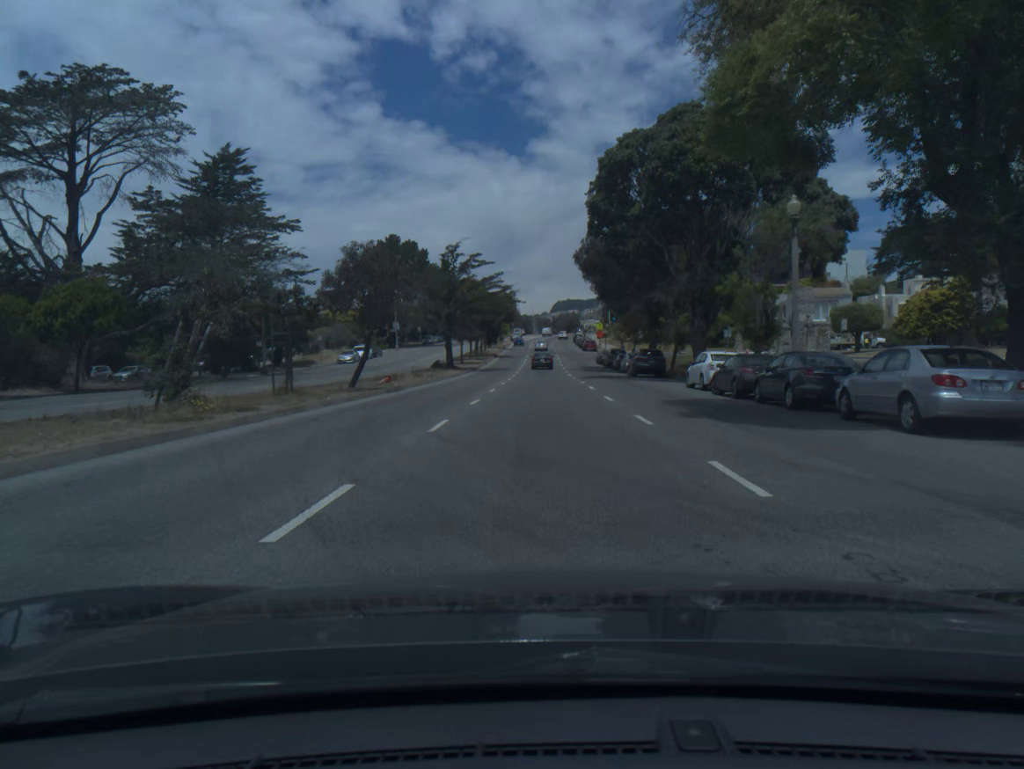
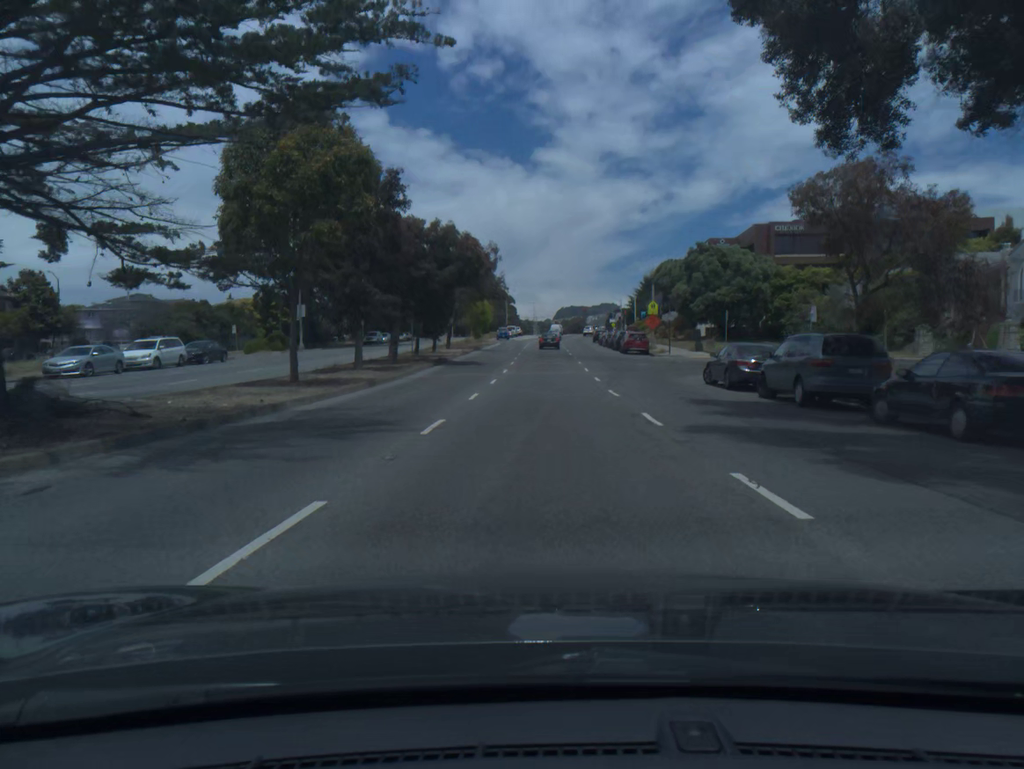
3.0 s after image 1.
(-0.1, +51.8) m; 0°
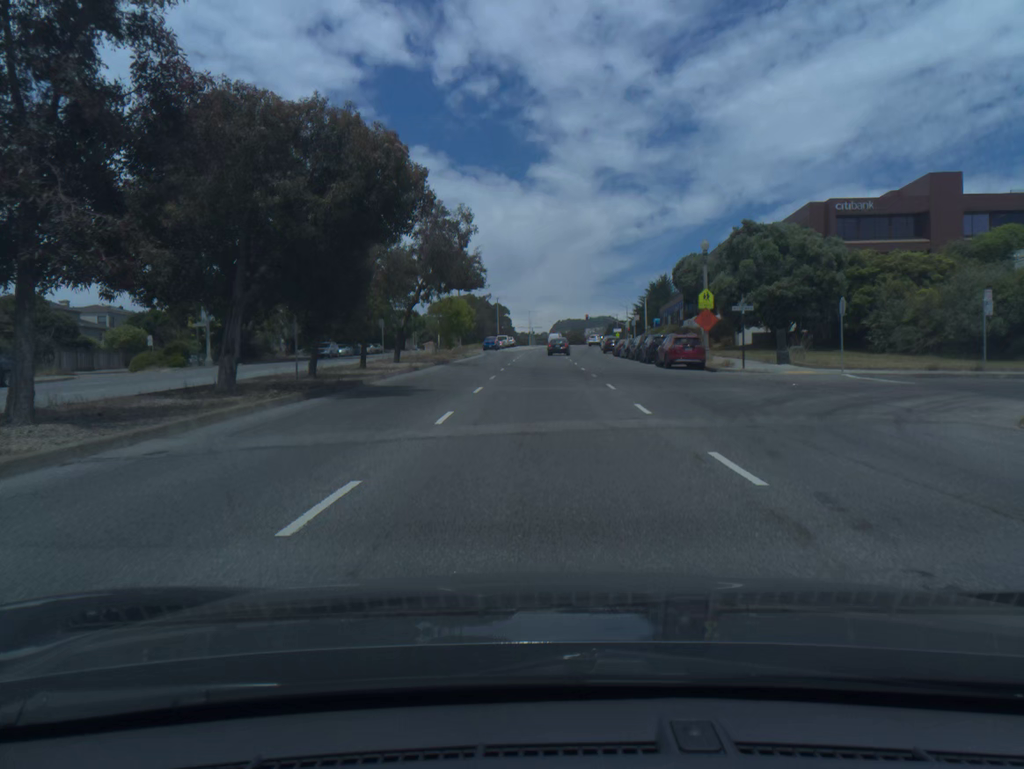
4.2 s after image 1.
(0.0, +20.6) m; 0°
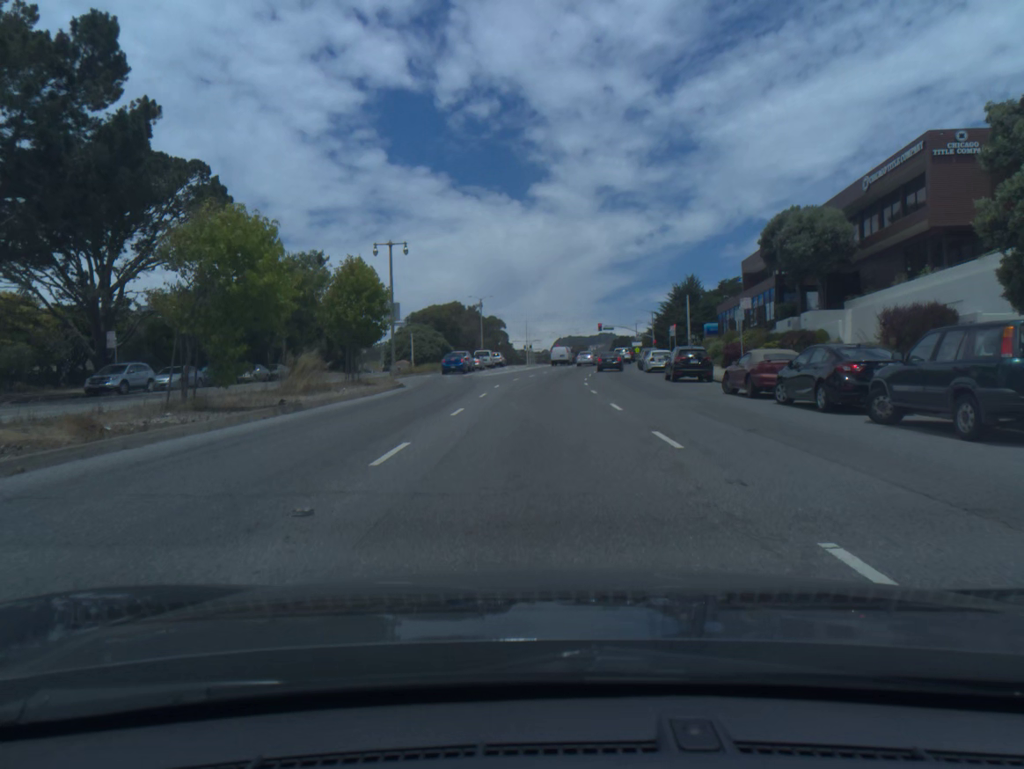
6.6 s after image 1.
(+0.1, +39.7) m; 0°
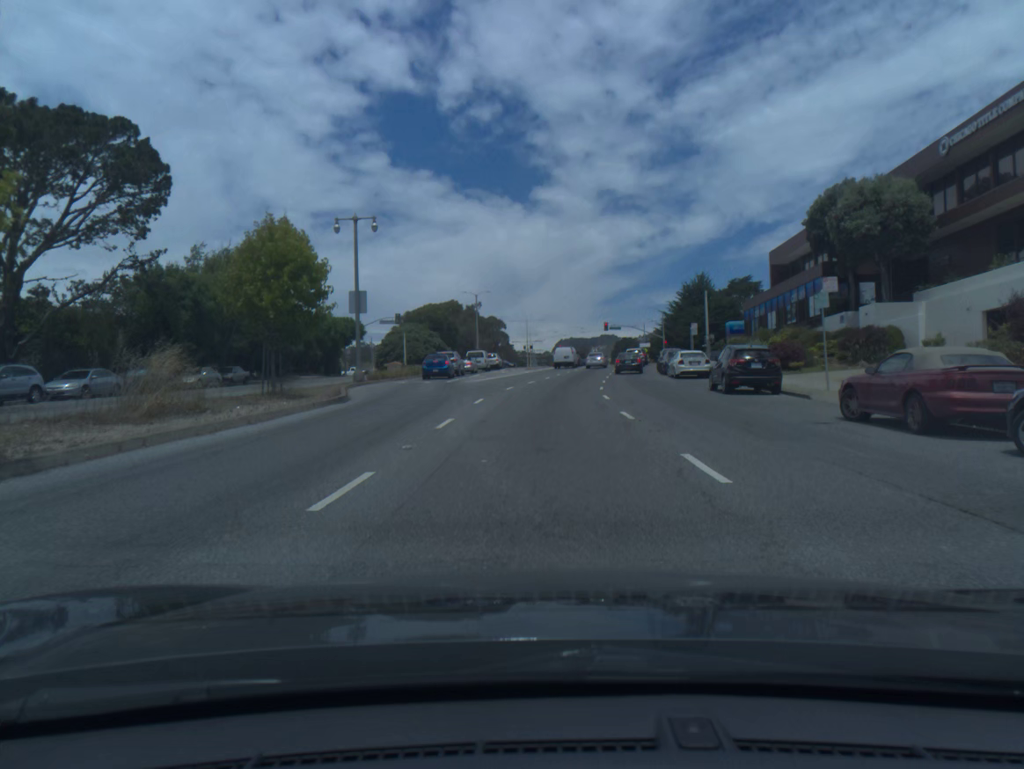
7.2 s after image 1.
(0.0, +9.8) m; 0°
